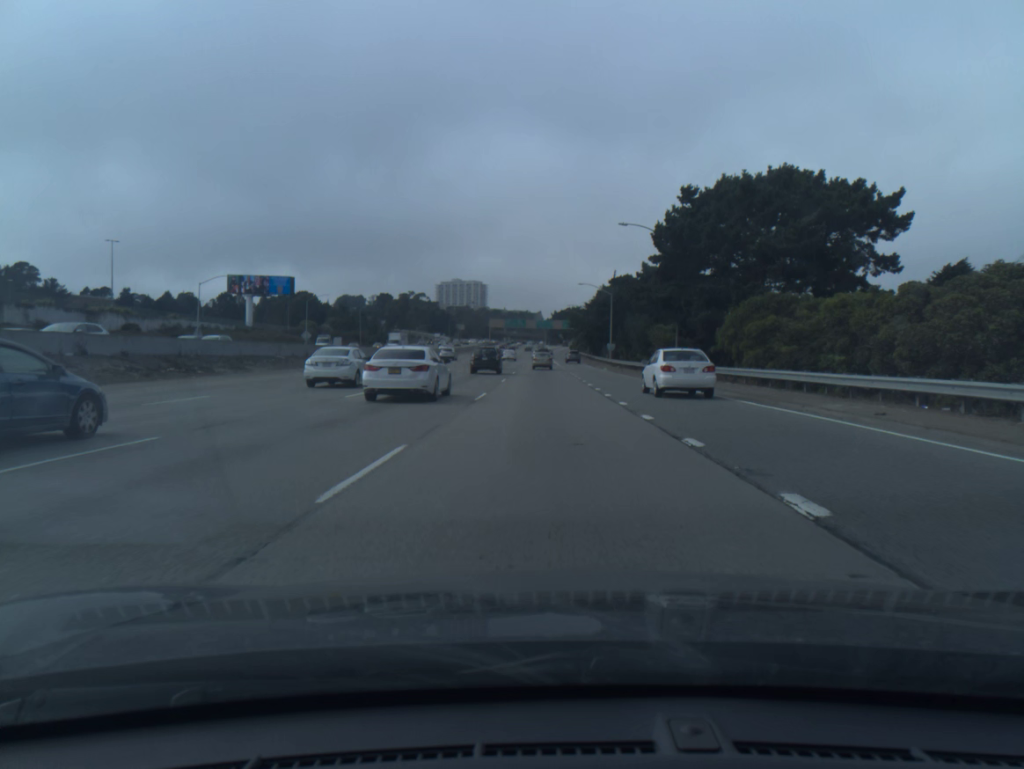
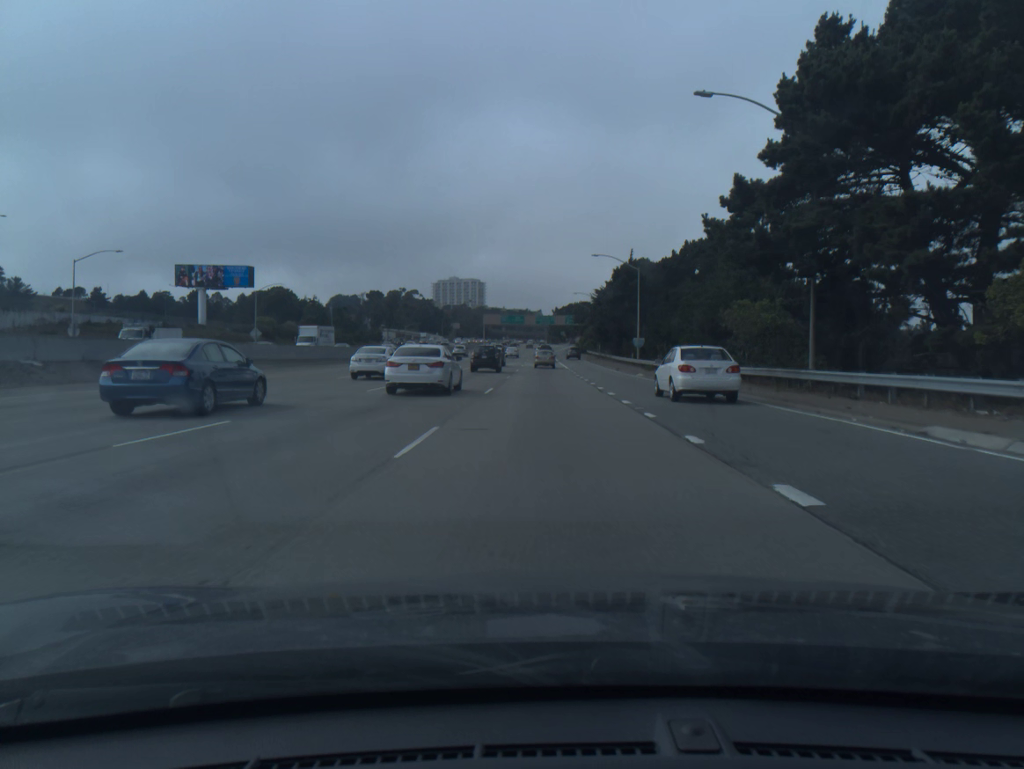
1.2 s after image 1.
(-0.1, +26.6) m; 0°
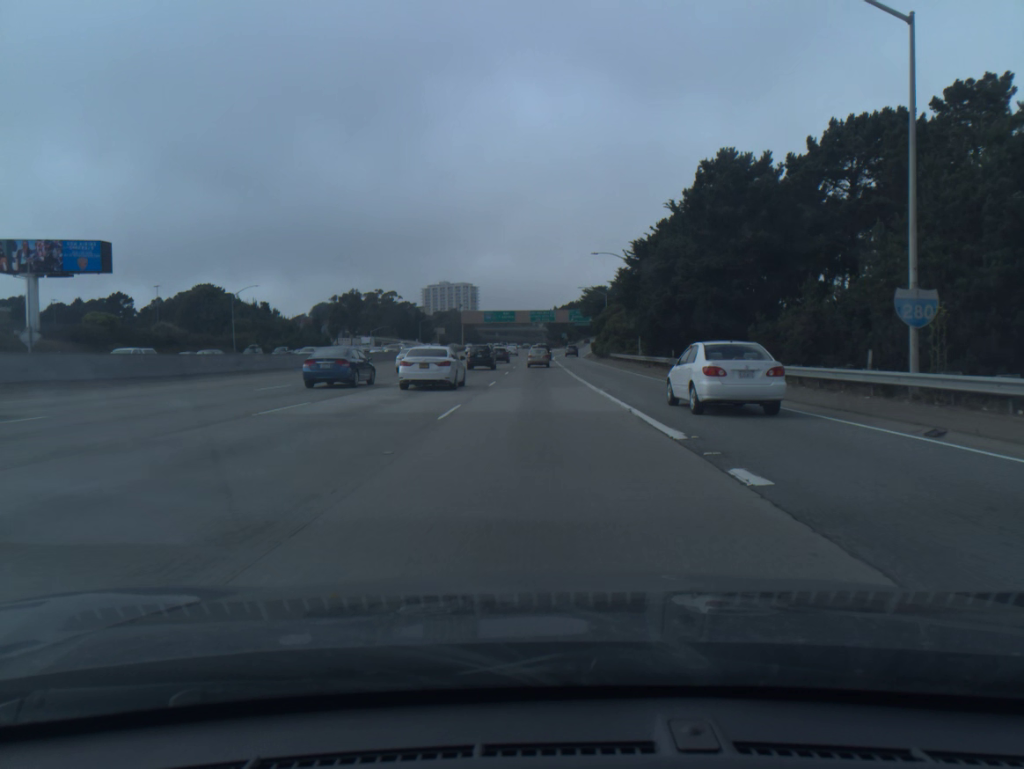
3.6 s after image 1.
(+0.3, +53.2) m; 0°
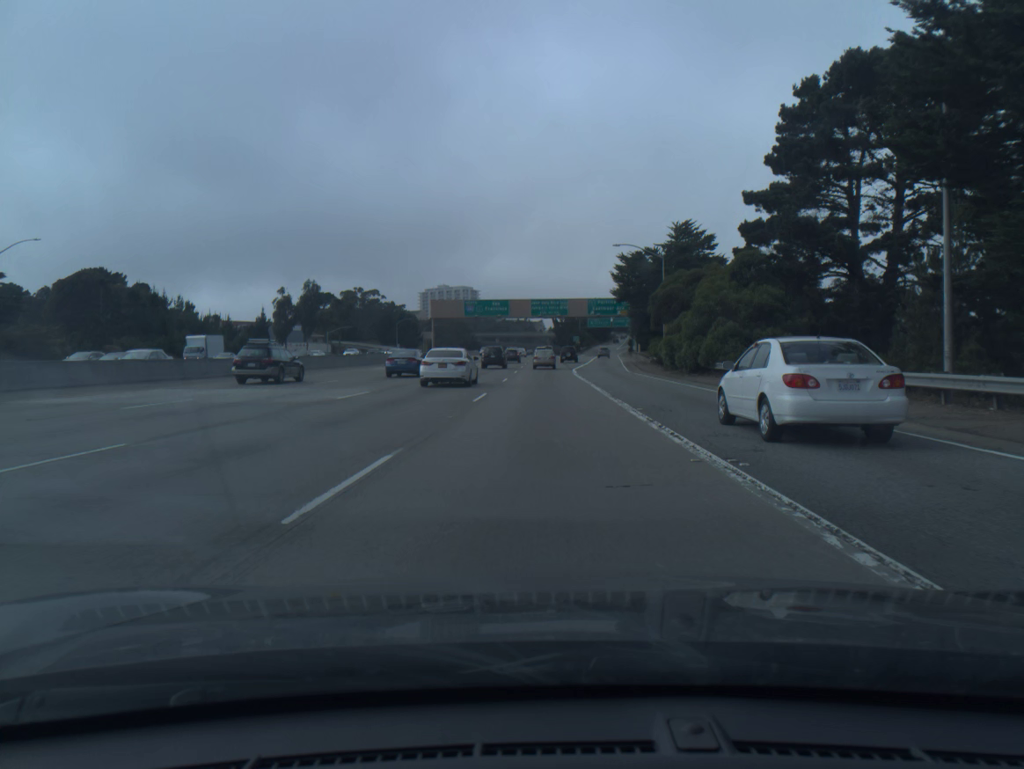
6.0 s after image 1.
(-0.3, +52.6) m; 0°
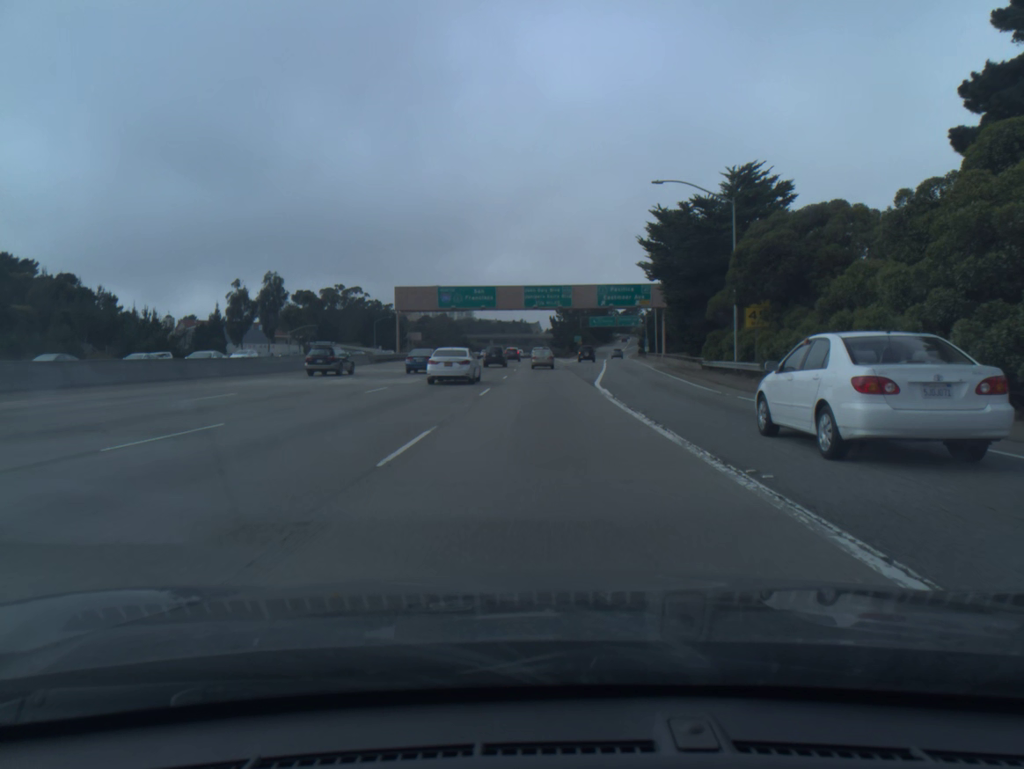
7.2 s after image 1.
(+0.1, +26.2) m; 0°
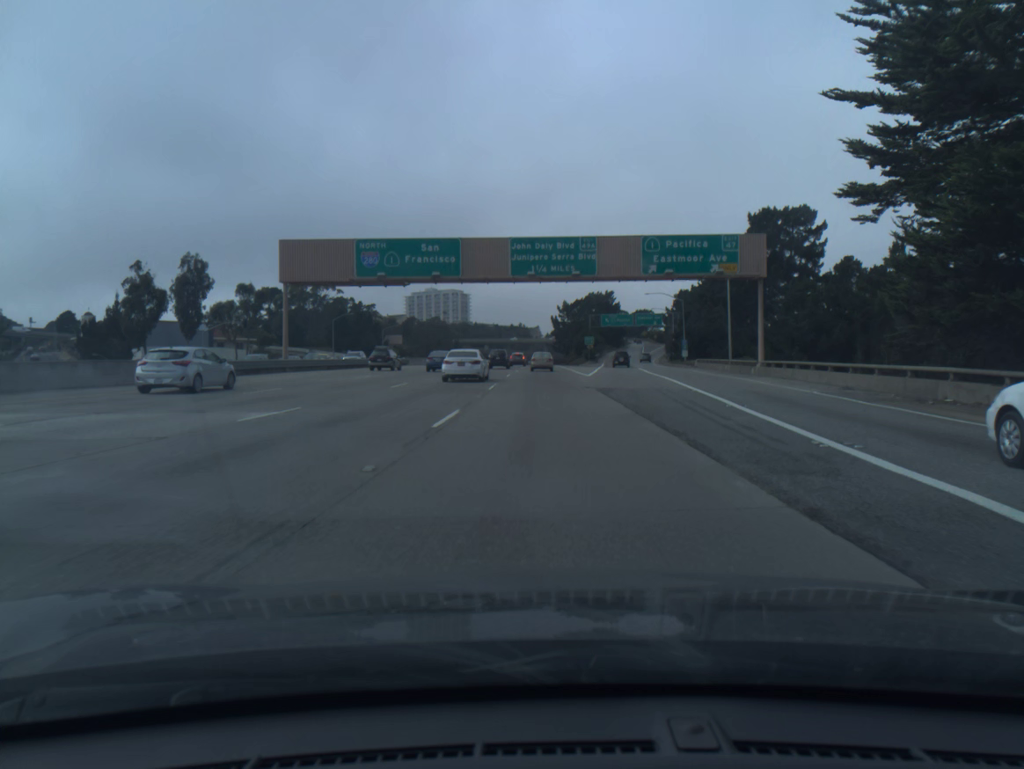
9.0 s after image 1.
(0.0, +39.4) m; 0°
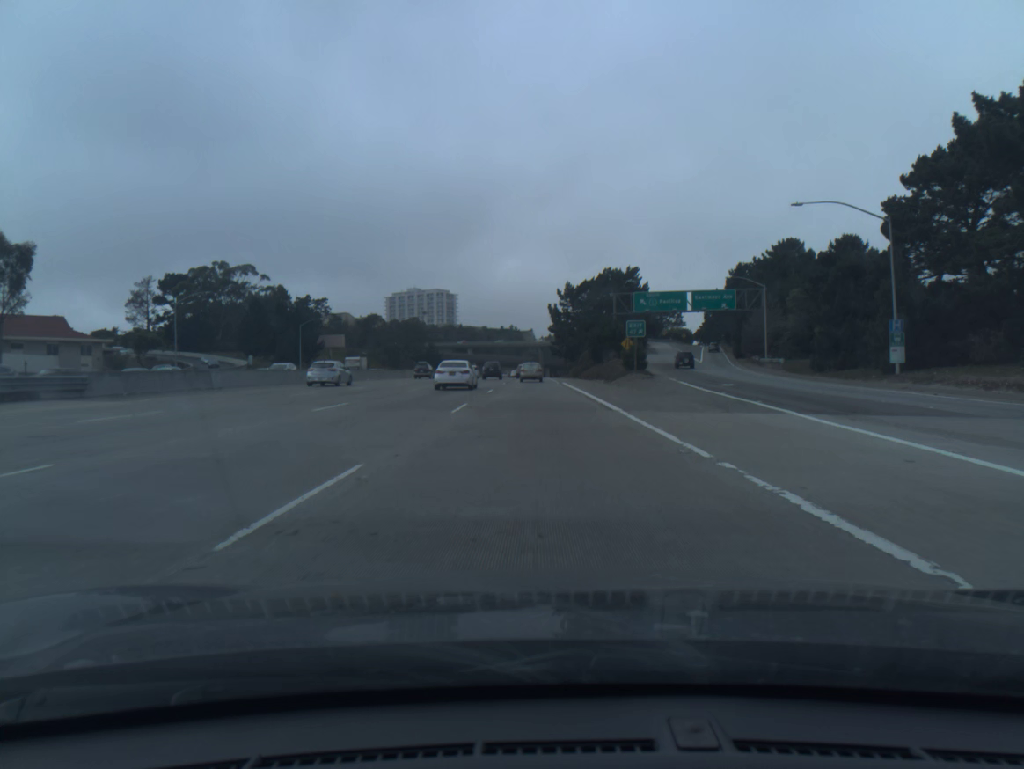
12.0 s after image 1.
(+0.3, +67.0) m; 0°
